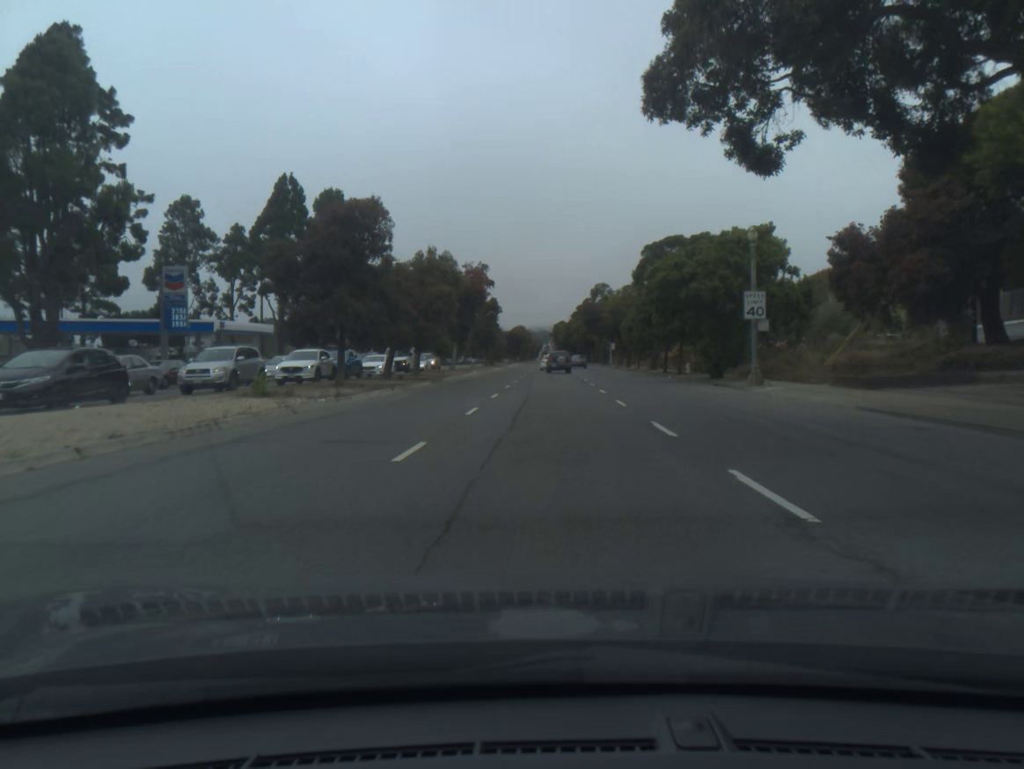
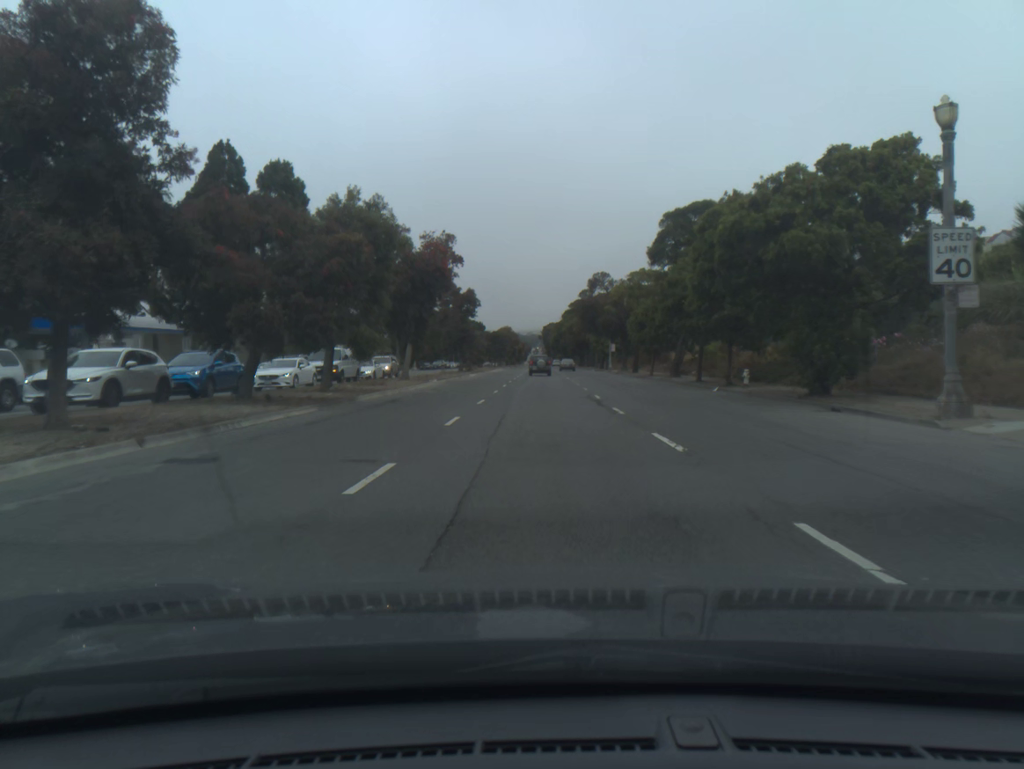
(+0.1, +16.4) m; +1°
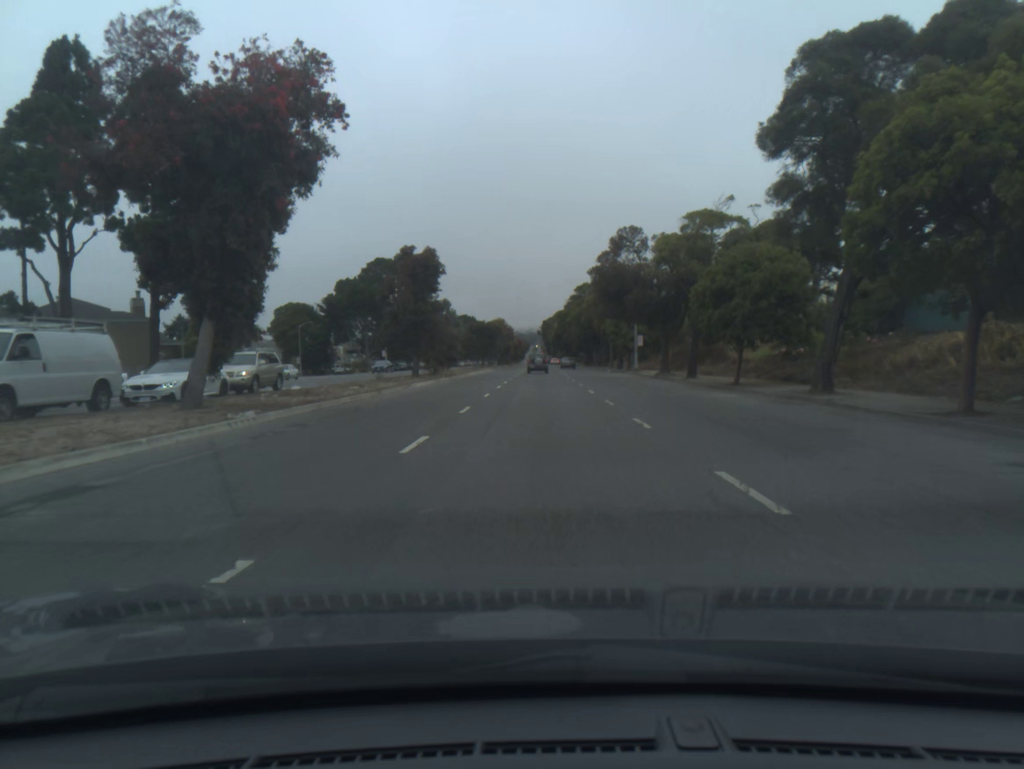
(0.0, +26.4) m; 0°
